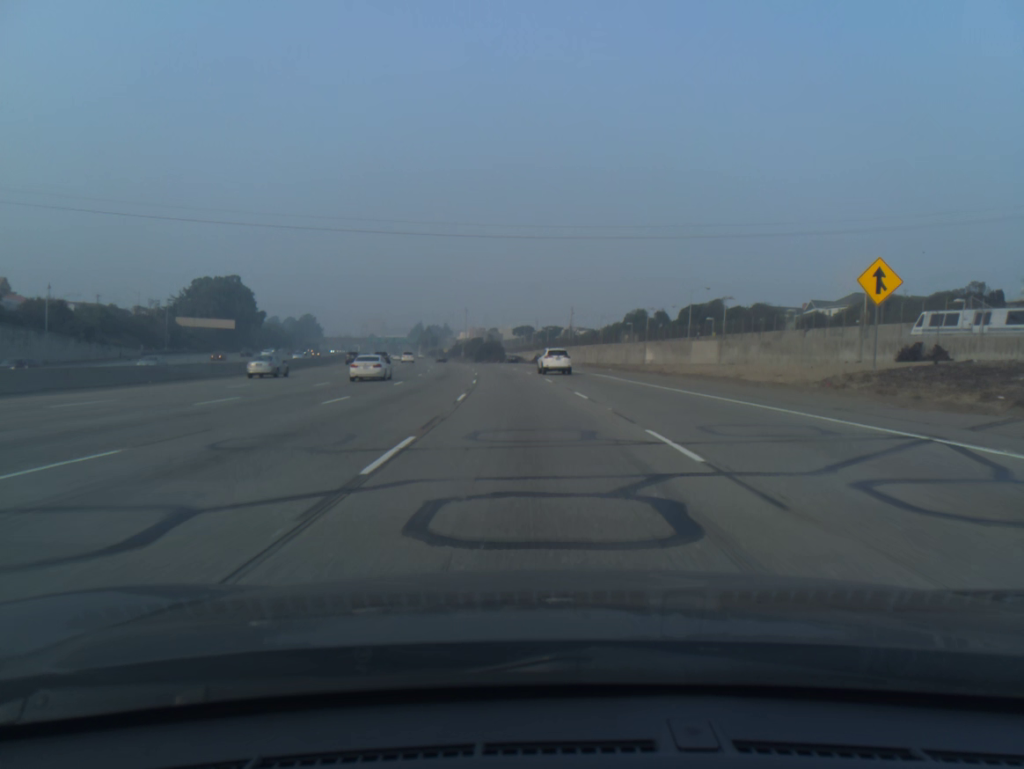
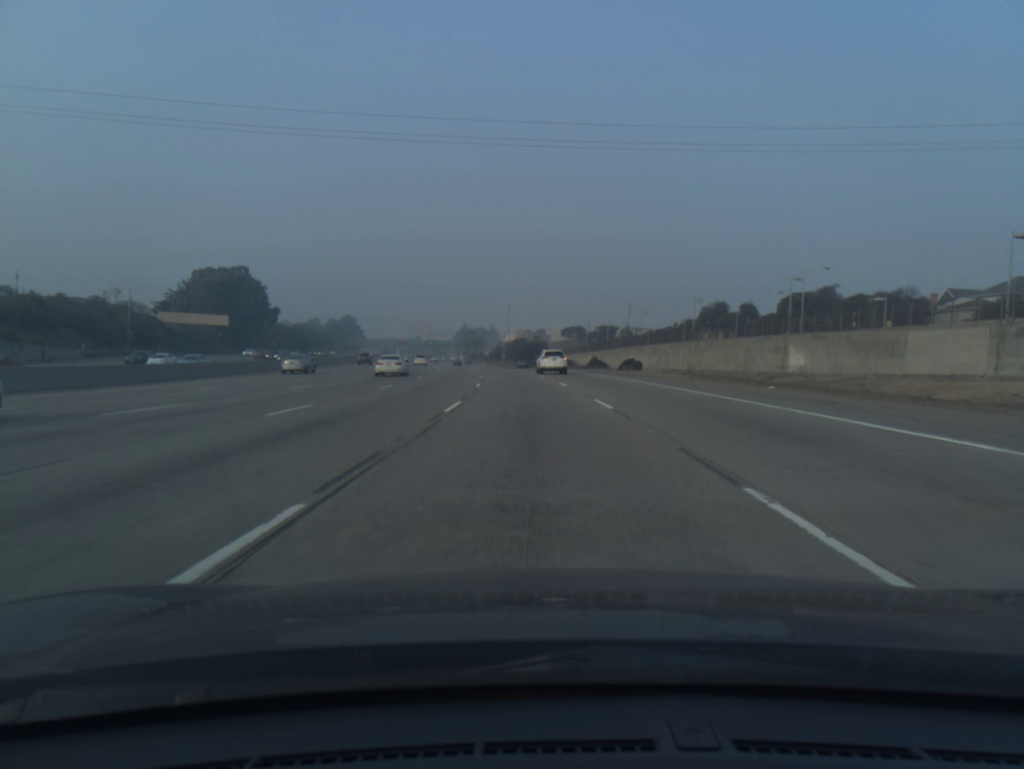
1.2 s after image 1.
(-1.0, +34.3) m; -4°
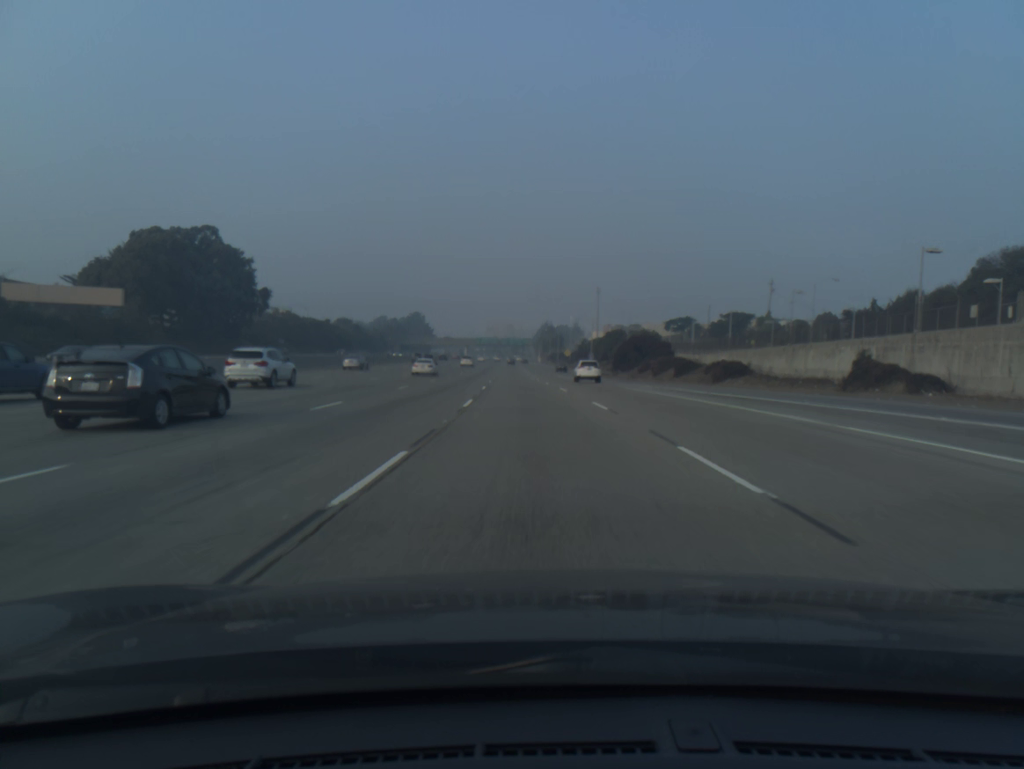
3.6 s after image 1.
(-3.7, +68.5) m; -6°
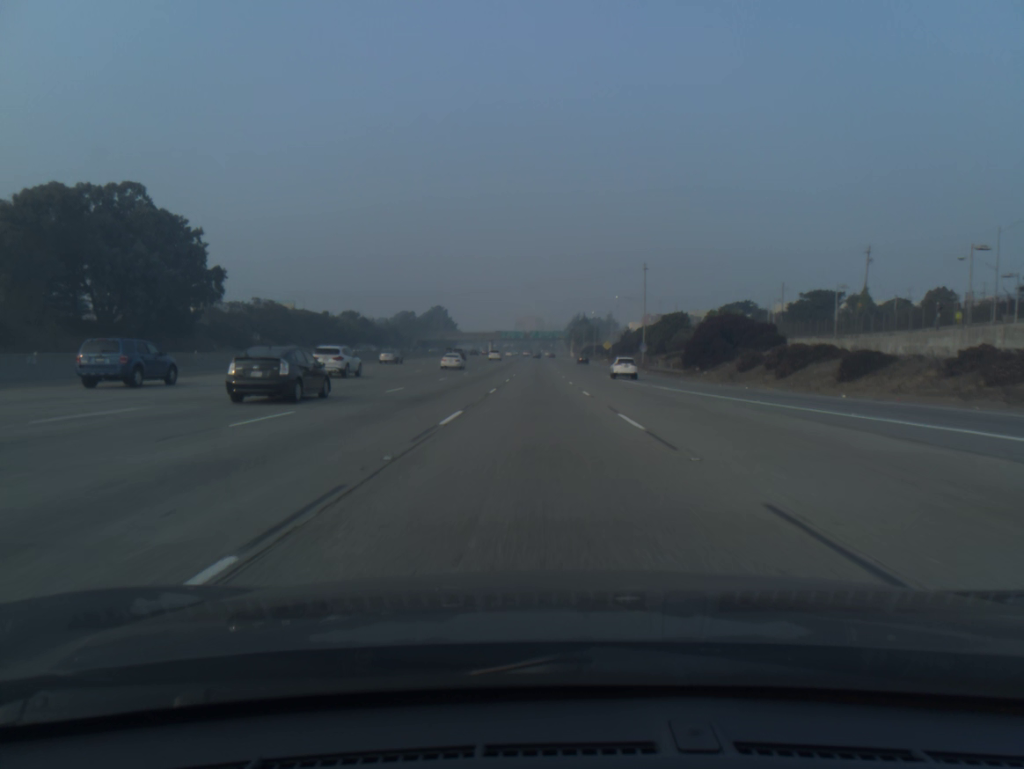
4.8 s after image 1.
(-0.7, +34.6) m; -2°
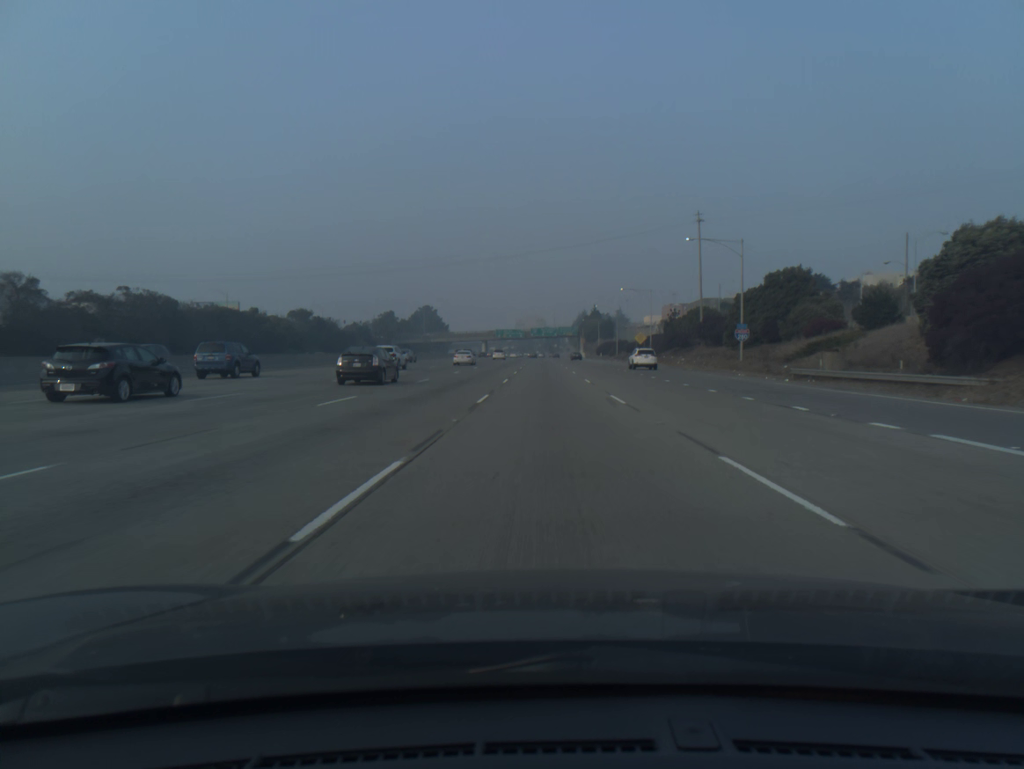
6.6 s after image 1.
(-0.4, +52.2) m; 0°
